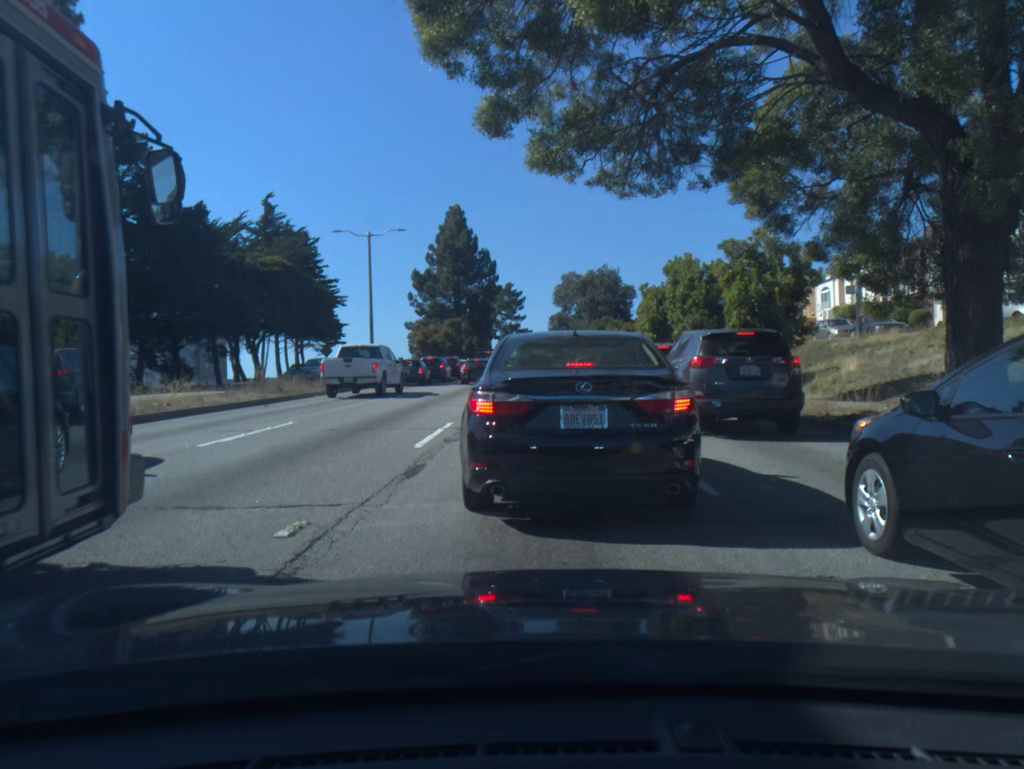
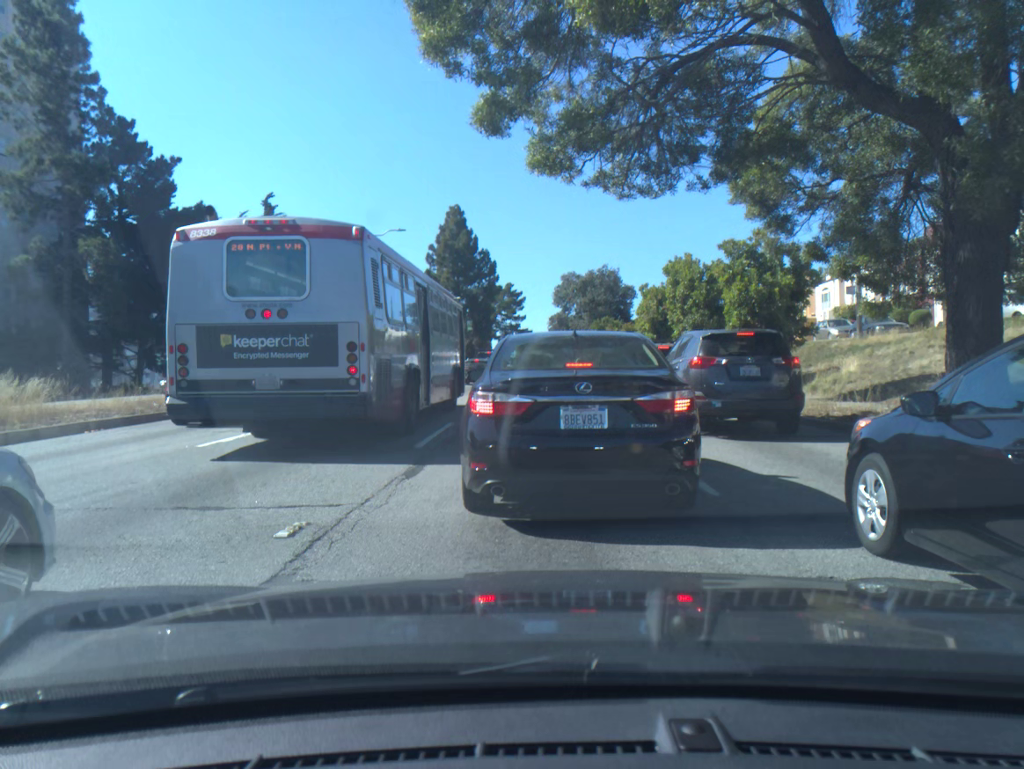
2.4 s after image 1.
(0.0, 0.0) m; 0°
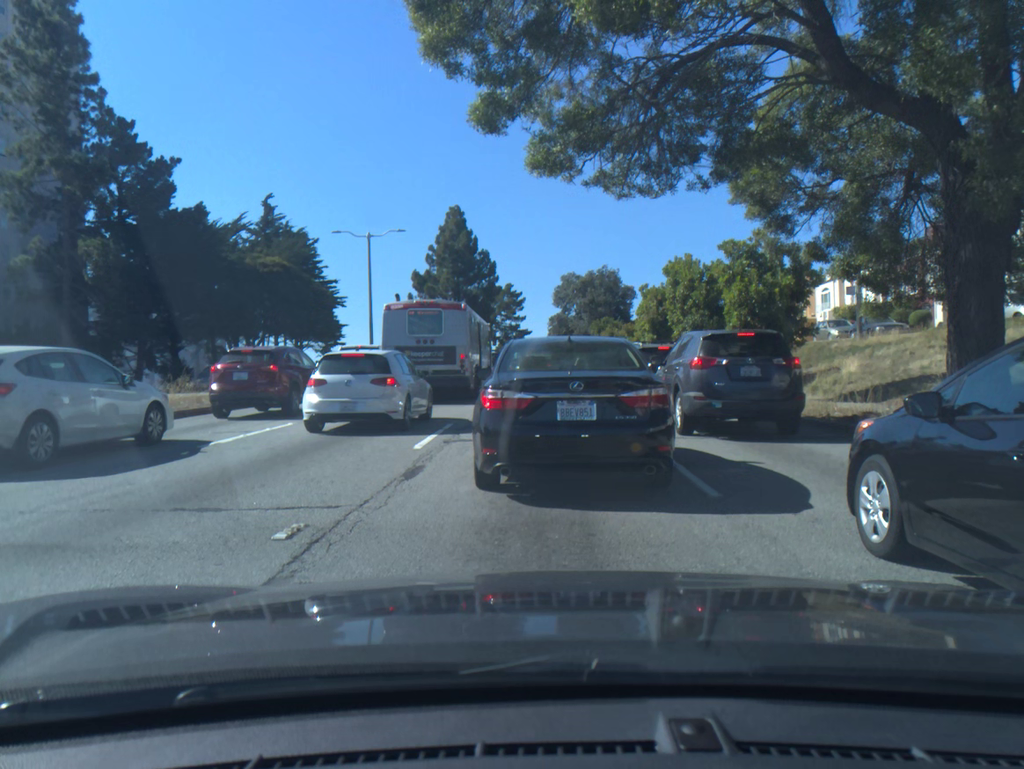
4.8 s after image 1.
(0.0, 0.0) m; 0°
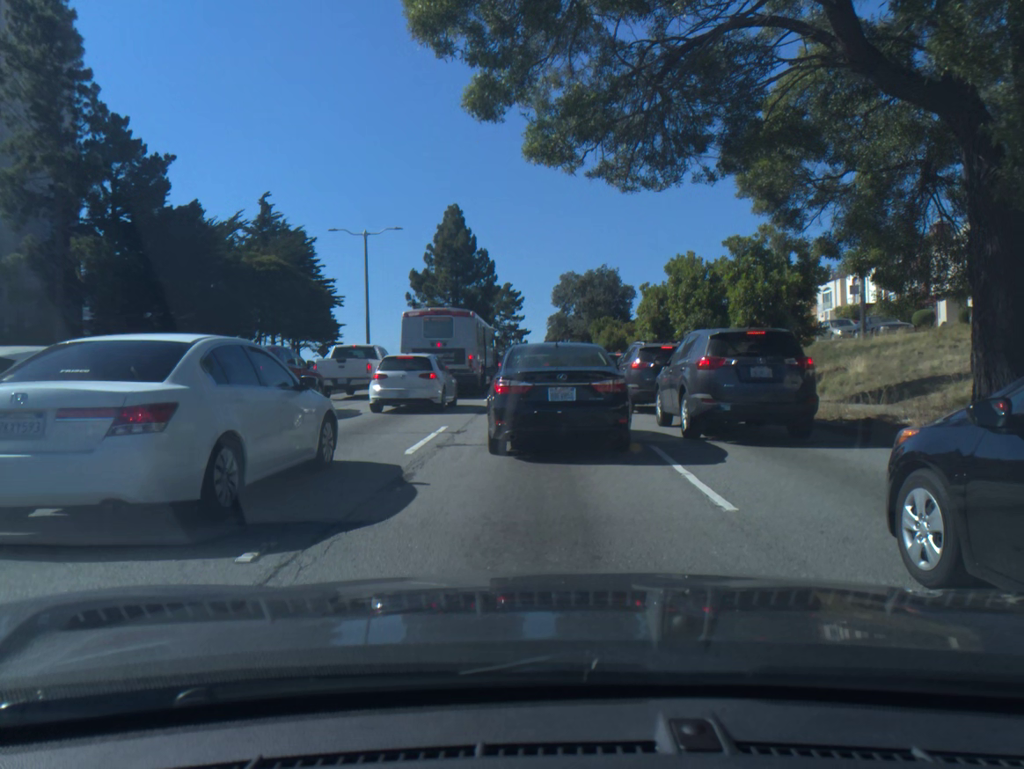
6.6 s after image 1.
(0.0, +0.6) m; 0°
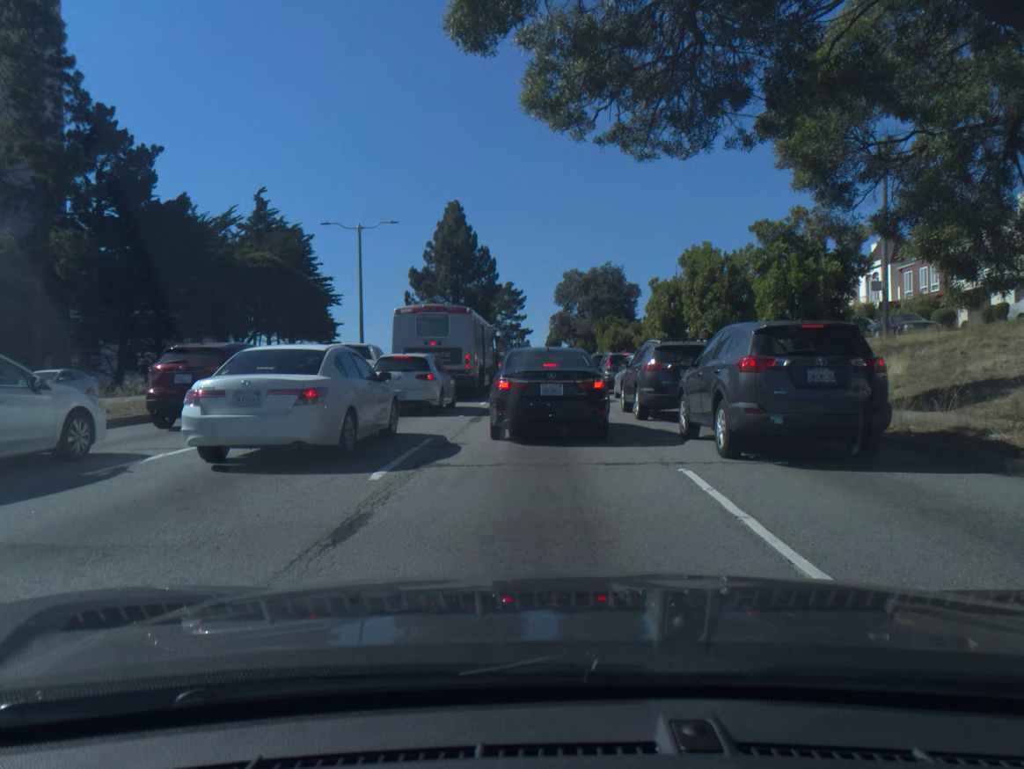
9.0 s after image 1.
(0.0, +2.1) m; 0°
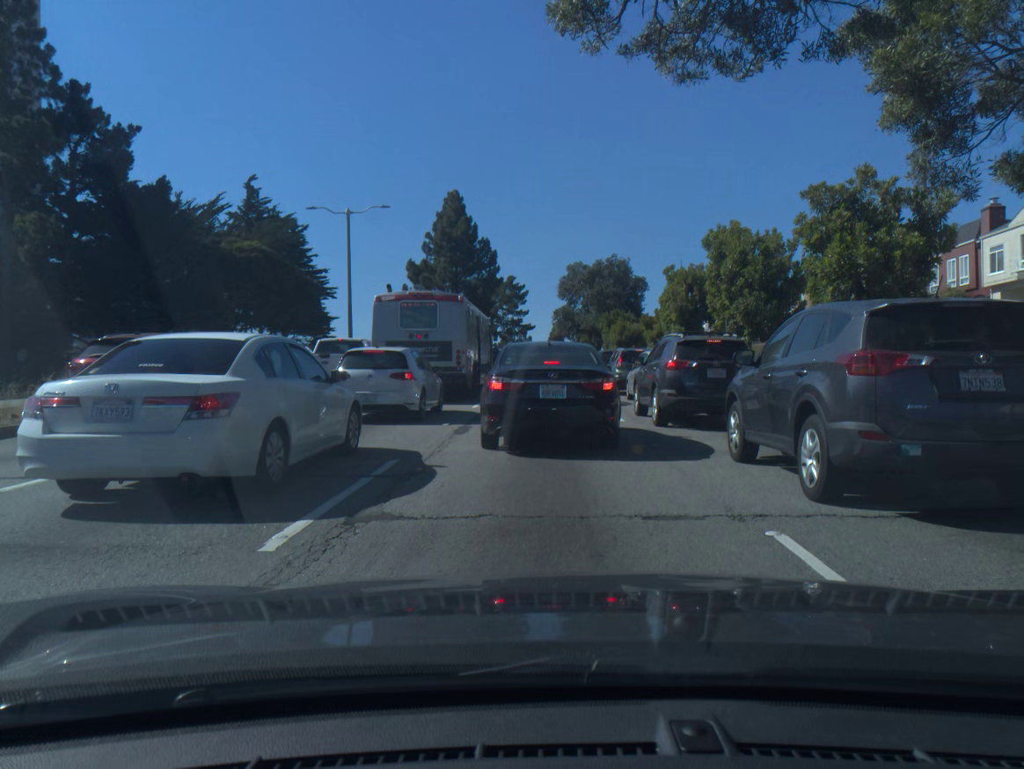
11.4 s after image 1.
(0.0, +3.1) m; 0°
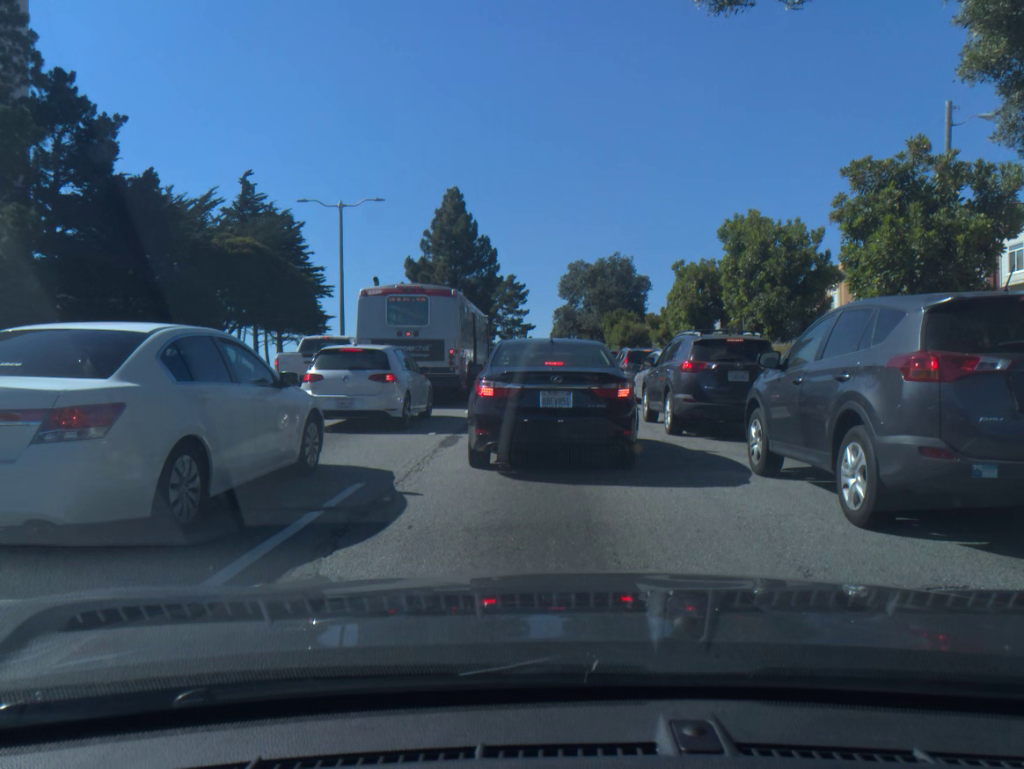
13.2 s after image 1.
(0.0, +1.8) m; 0°
